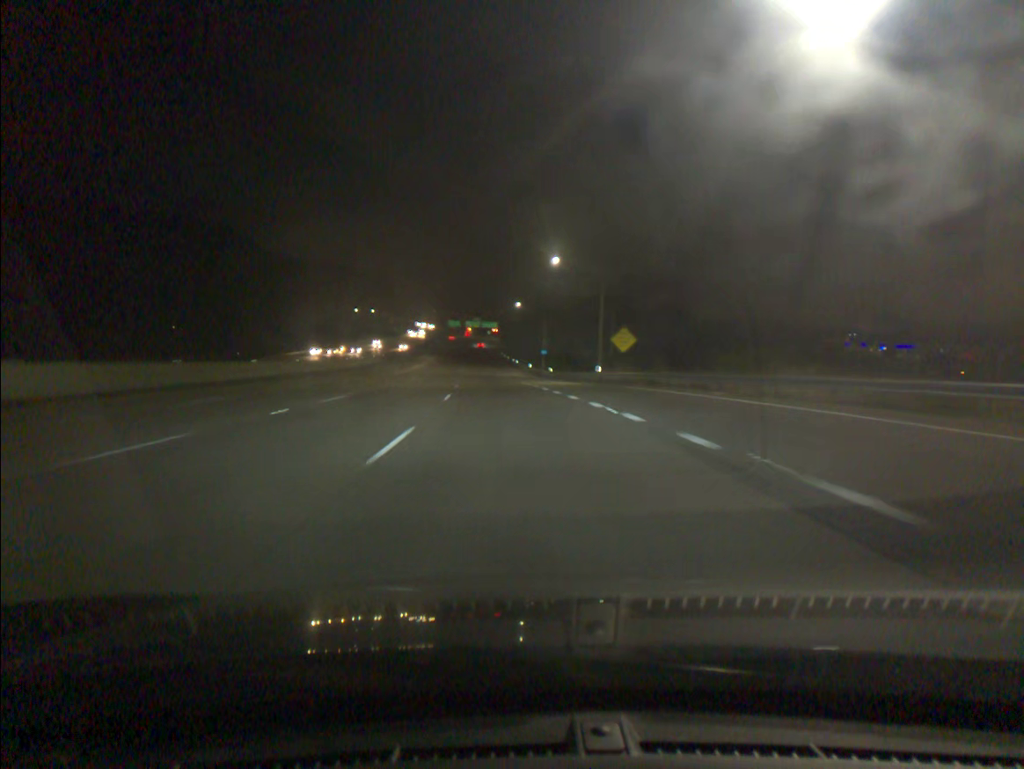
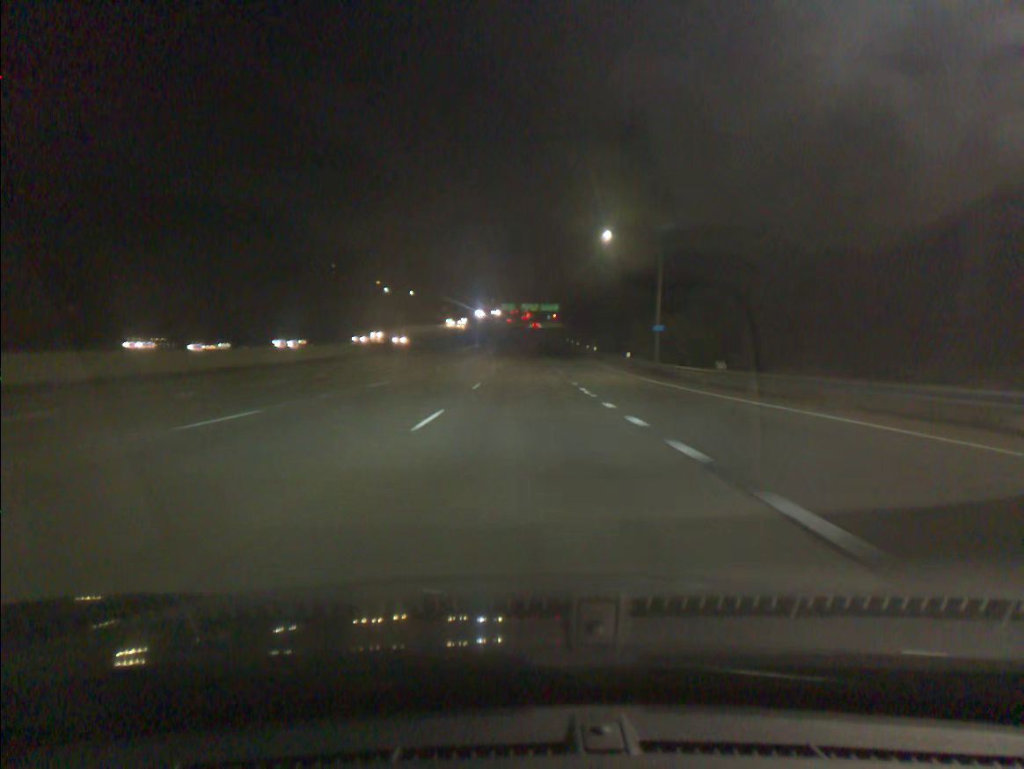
(-2.3, +55.2) m; -4°
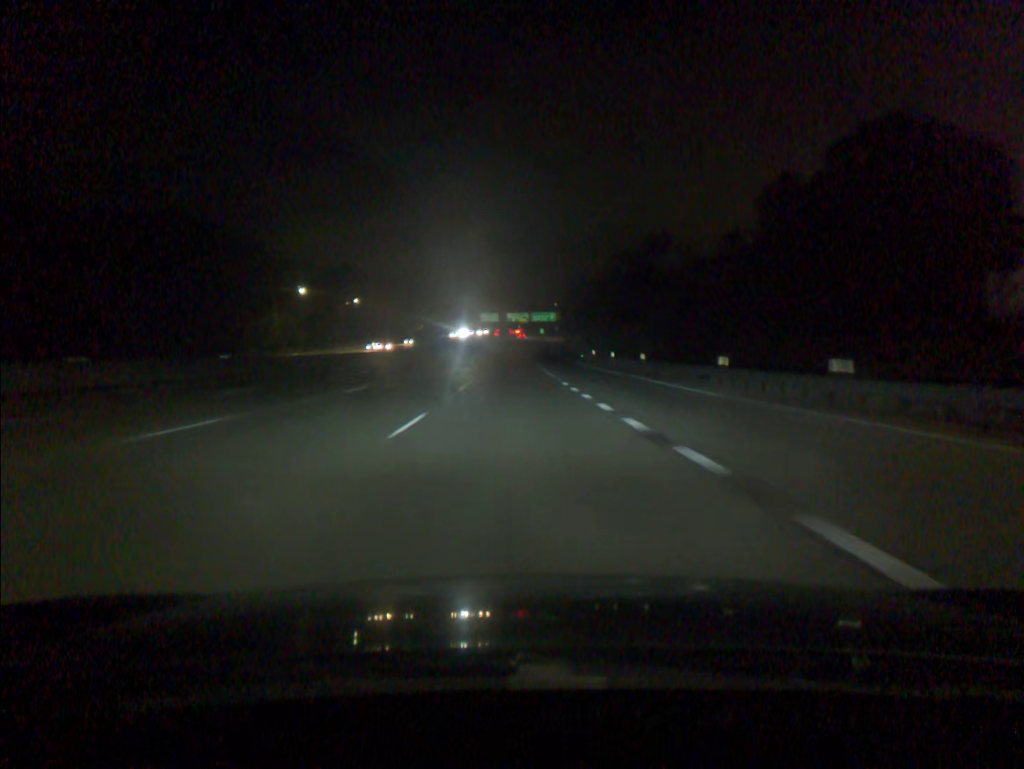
(+0.5, +73.9) m; +1°
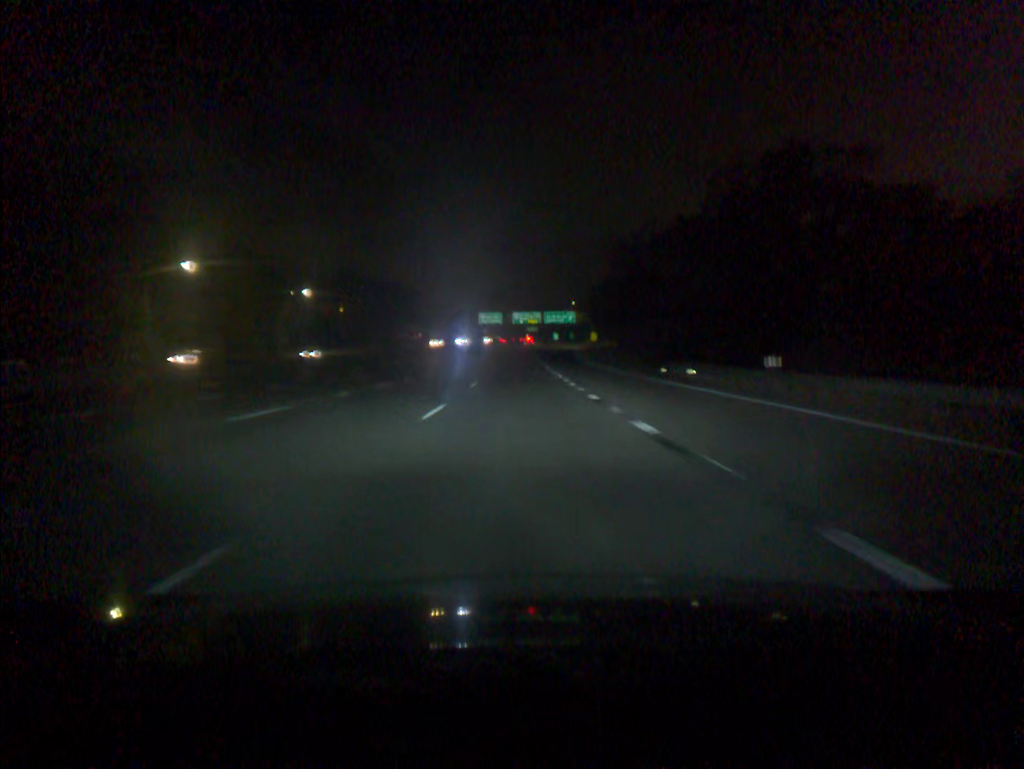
(-0.4, +55.0) m; -1°
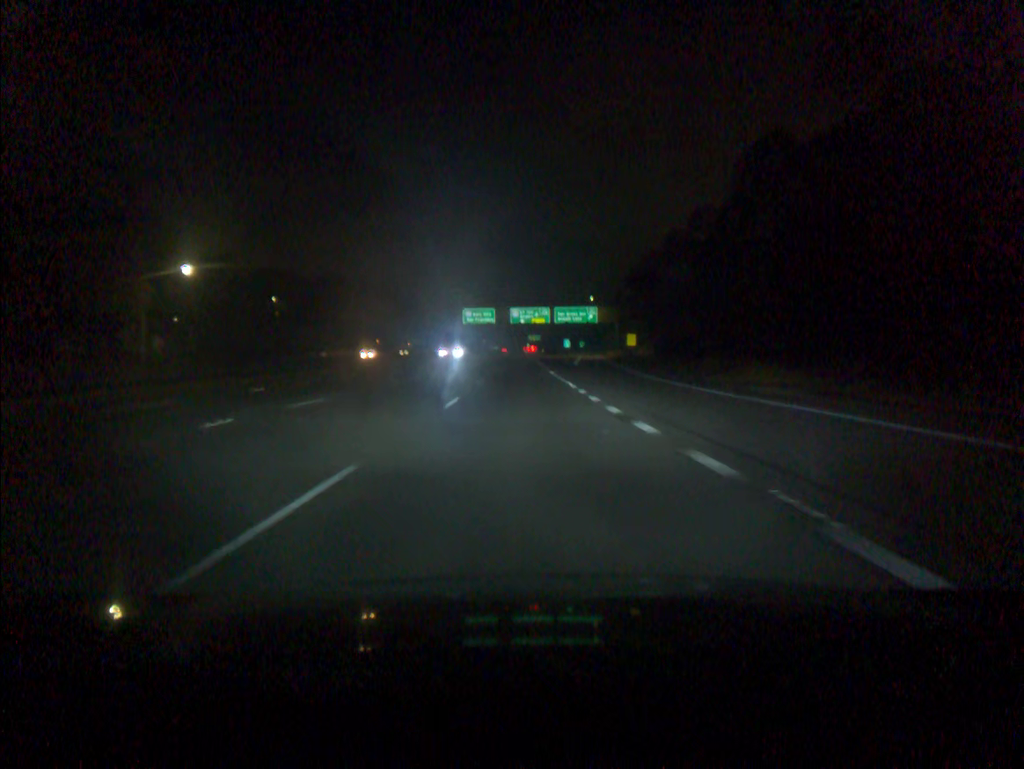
(+0.1, +54.5) m; 0°
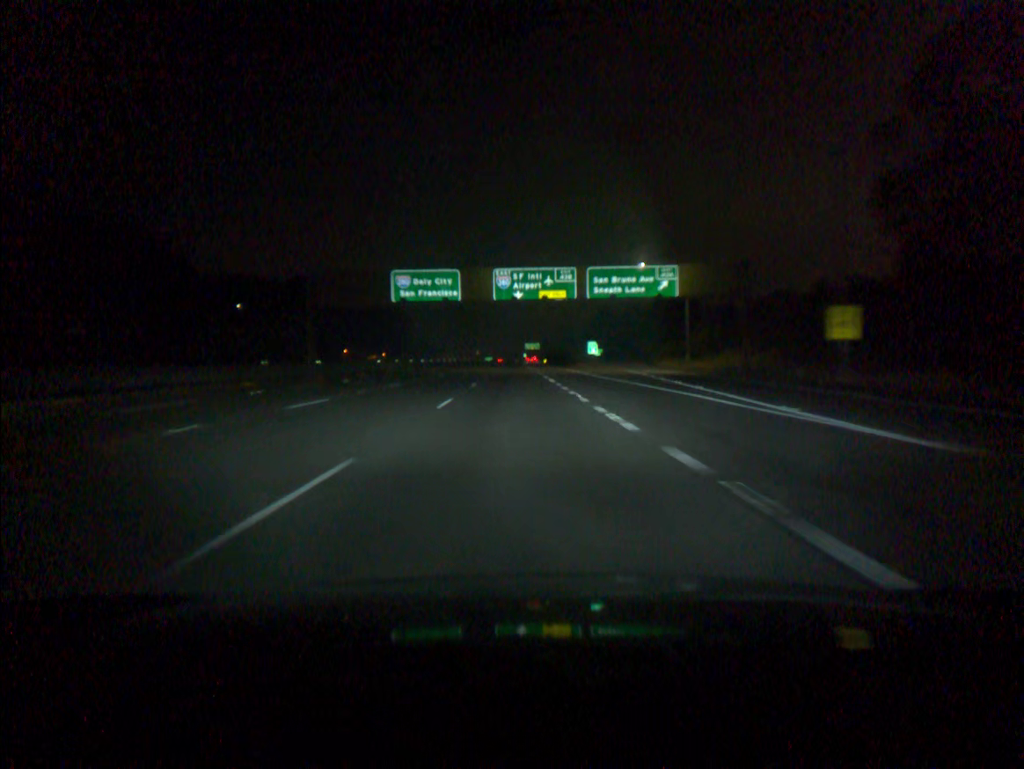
(+0.2, +72.3) m; 0°
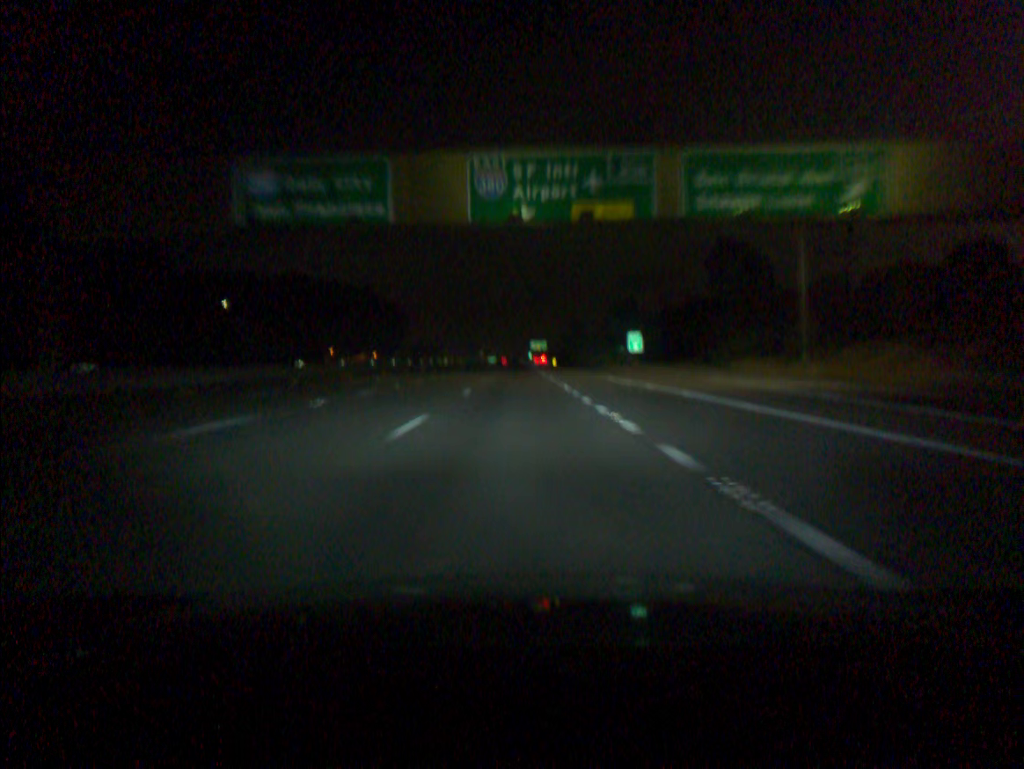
(-0.1, +36.0) m; 0°
